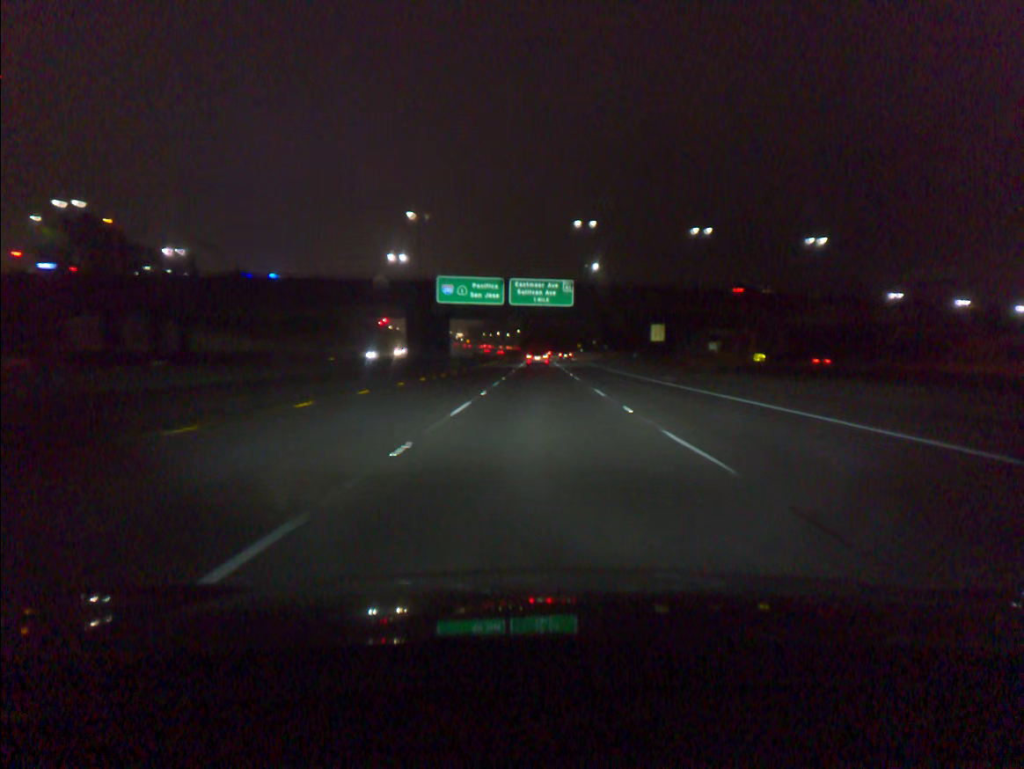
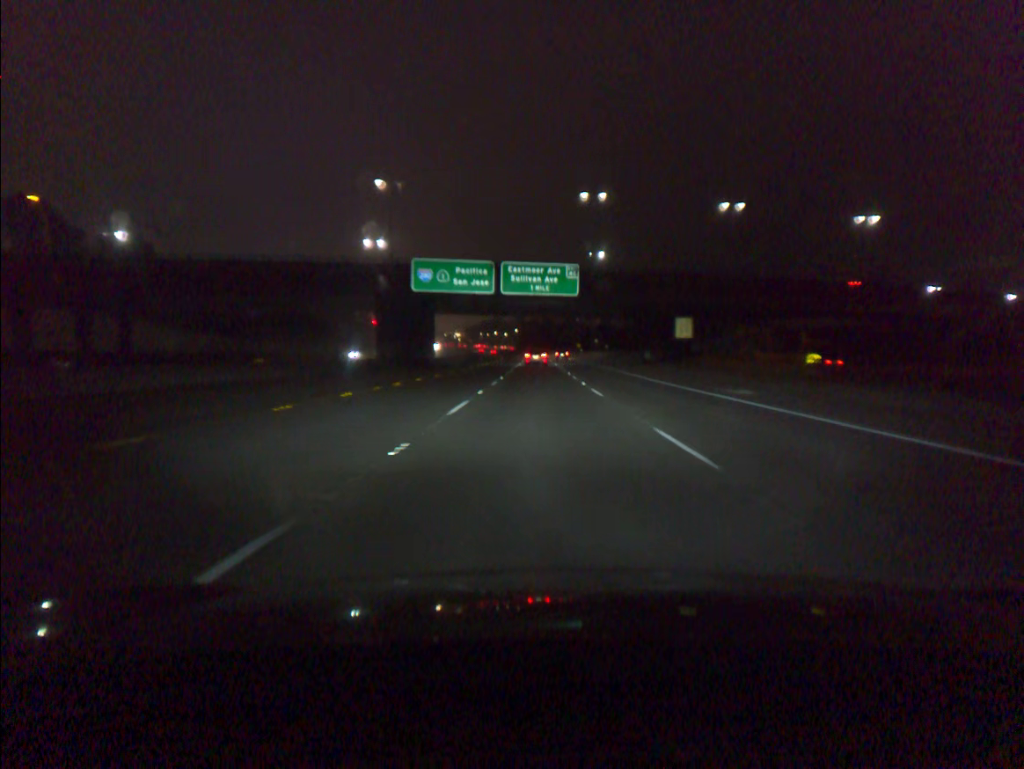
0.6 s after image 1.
(0.0, +14.3) m; 0°
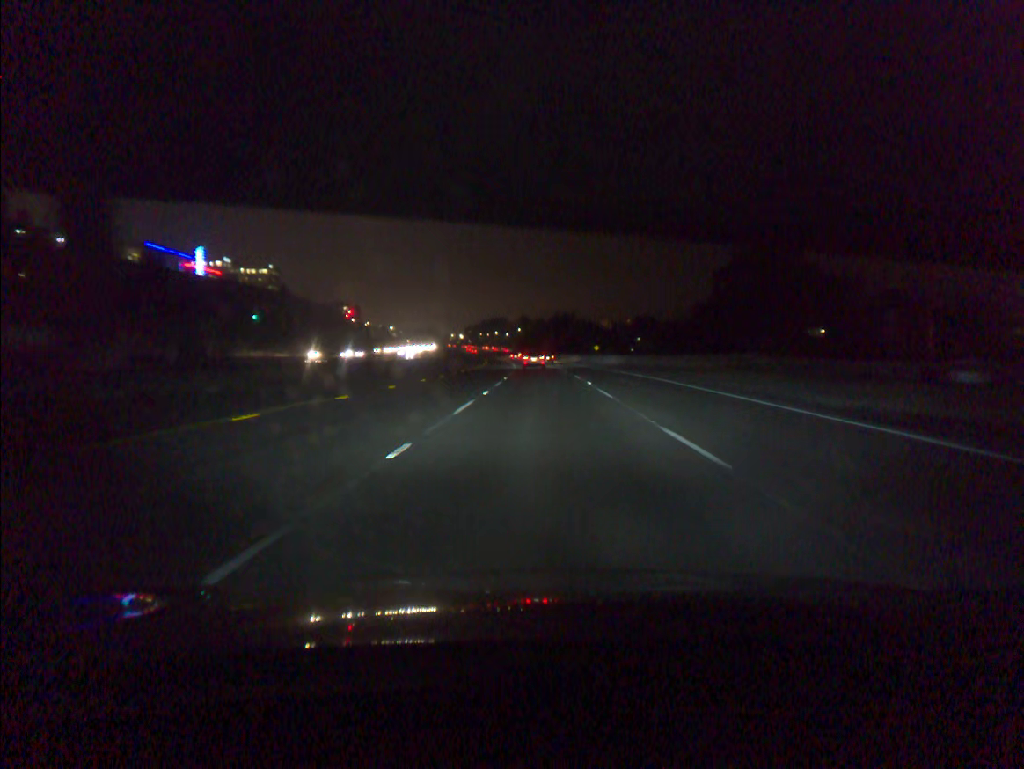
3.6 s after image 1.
(-0.3, +72.8) m; 0°
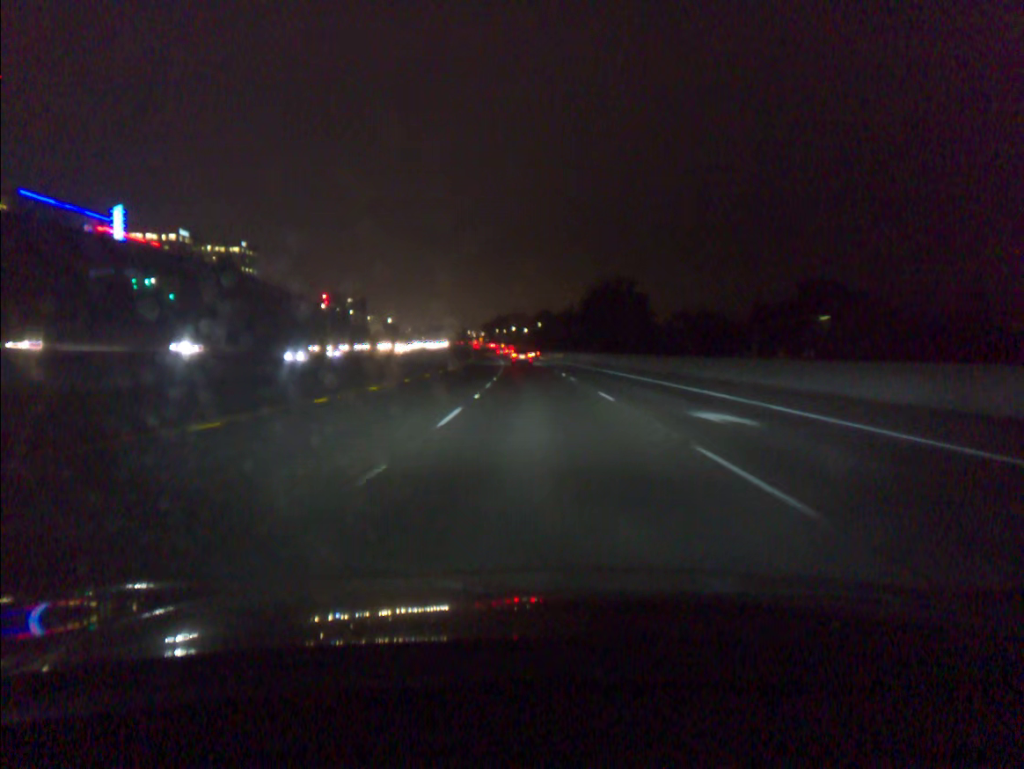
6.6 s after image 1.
(-0.6, +74.4) m; -2°
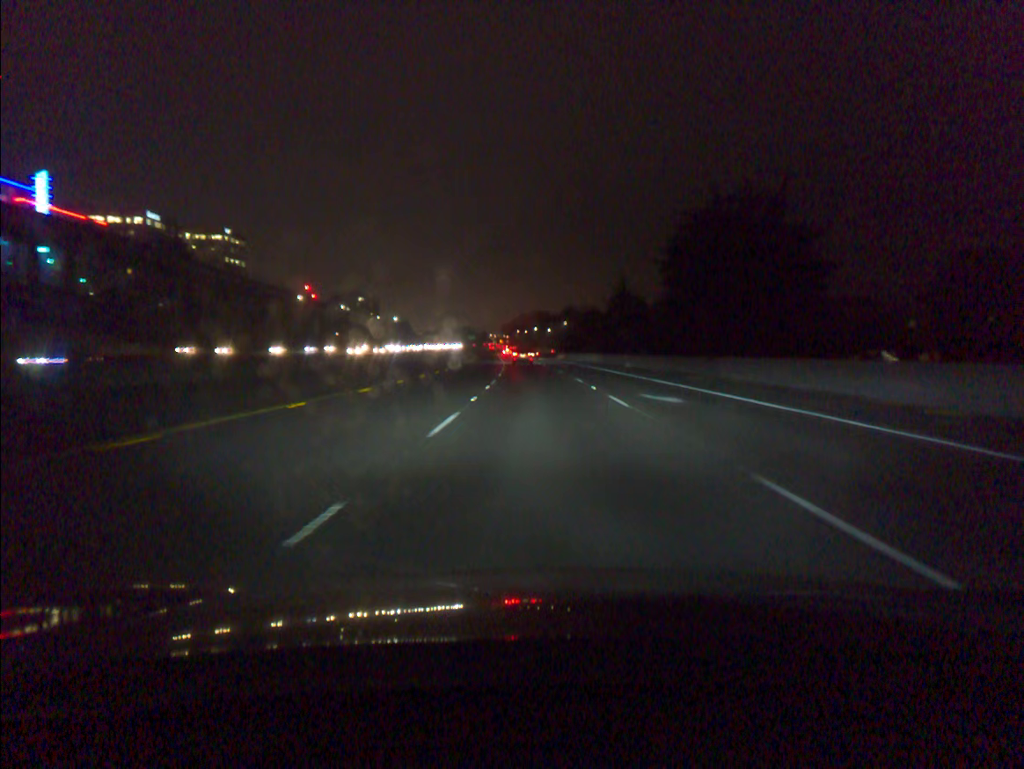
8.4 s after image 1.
(-0.7, +45.7) m; -2°
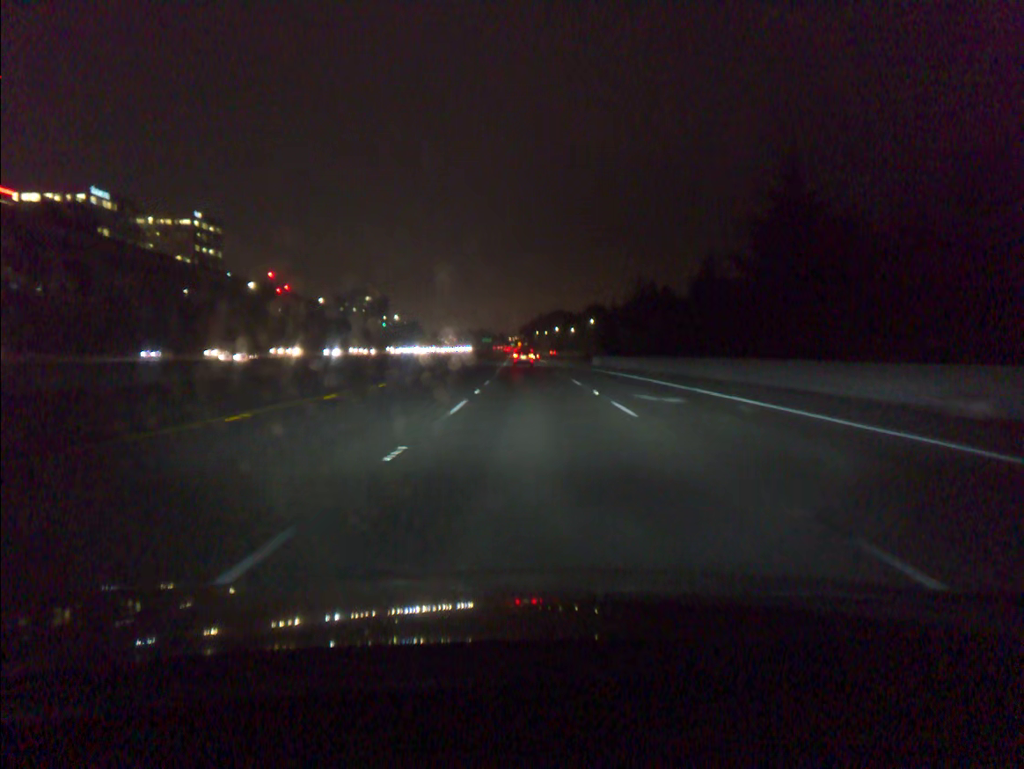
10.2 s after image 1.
(-0.6, +46.7) m; -1°
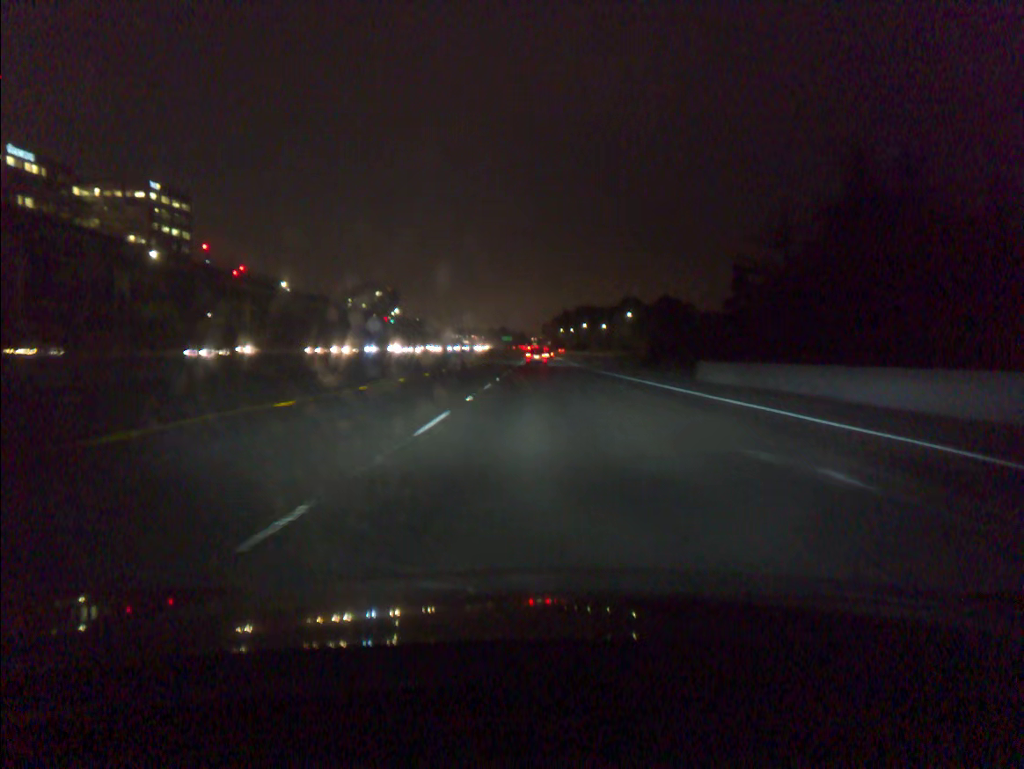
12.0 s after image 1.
(-0.8, +47.3) m; -2°
